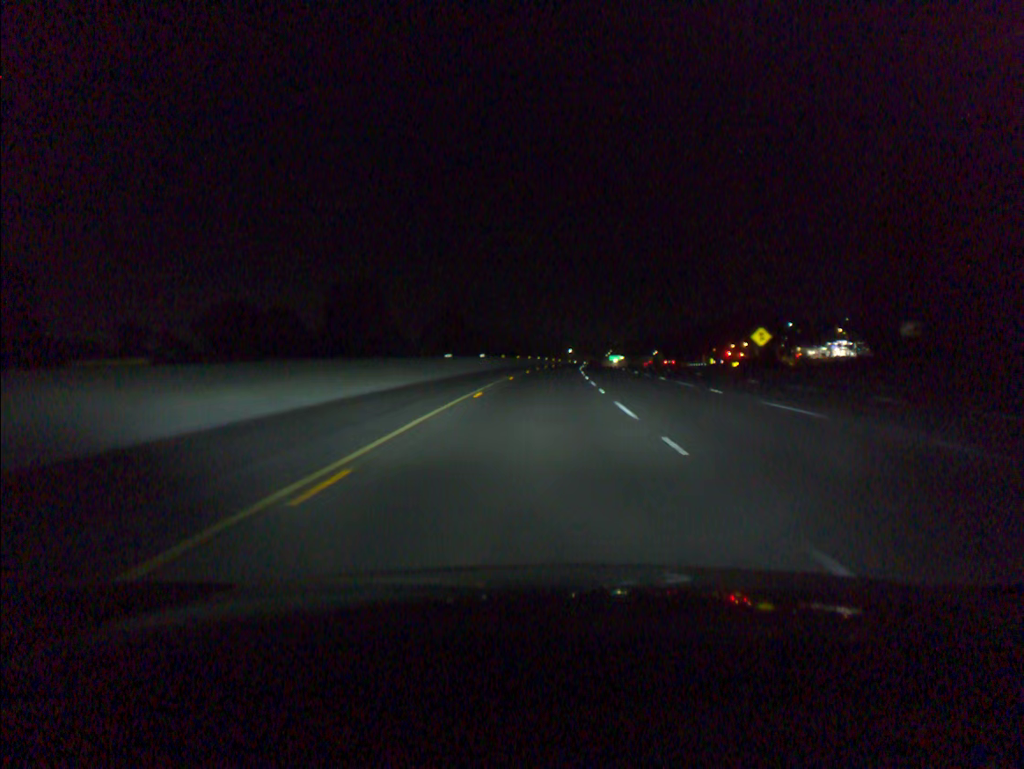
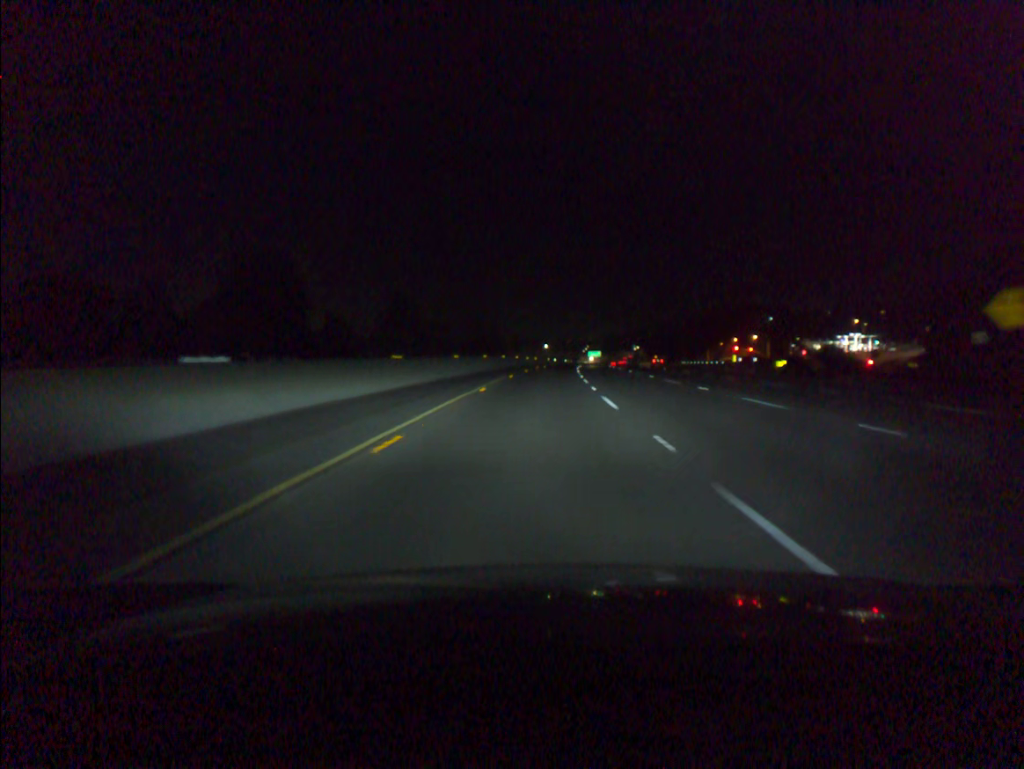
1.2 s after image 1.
(+0.7, +40.6) m; +2°
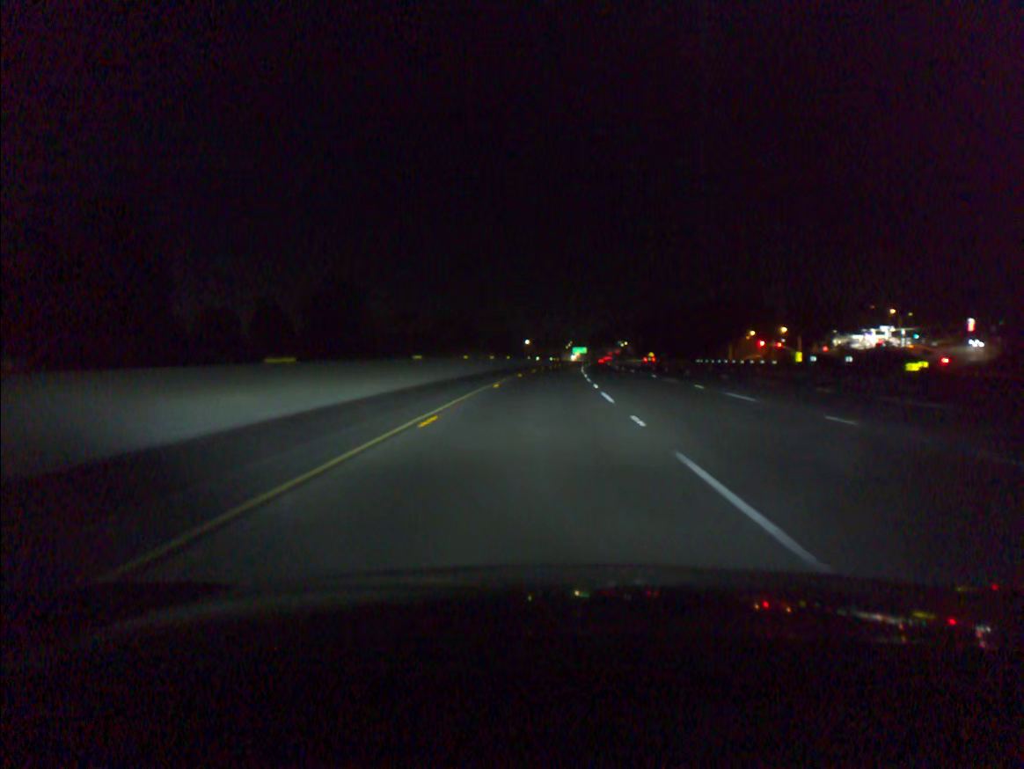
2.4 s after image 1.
(+0.5, +40.6) m; +1°
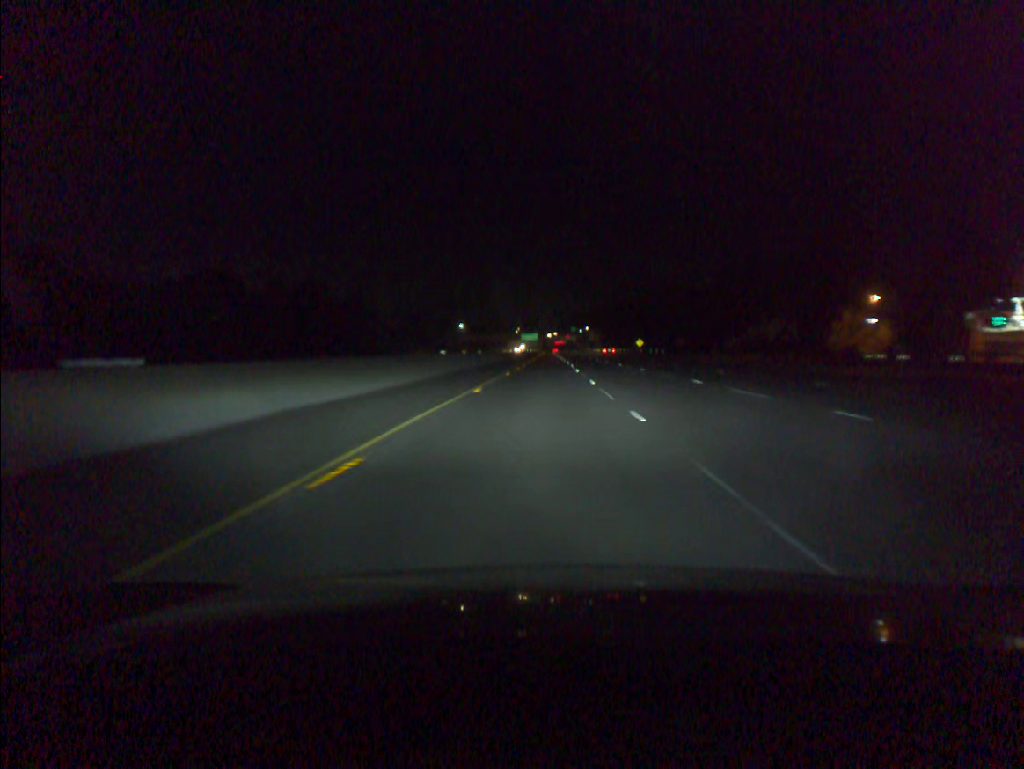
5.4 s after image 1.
(+3.9, +101.6) m; +4°
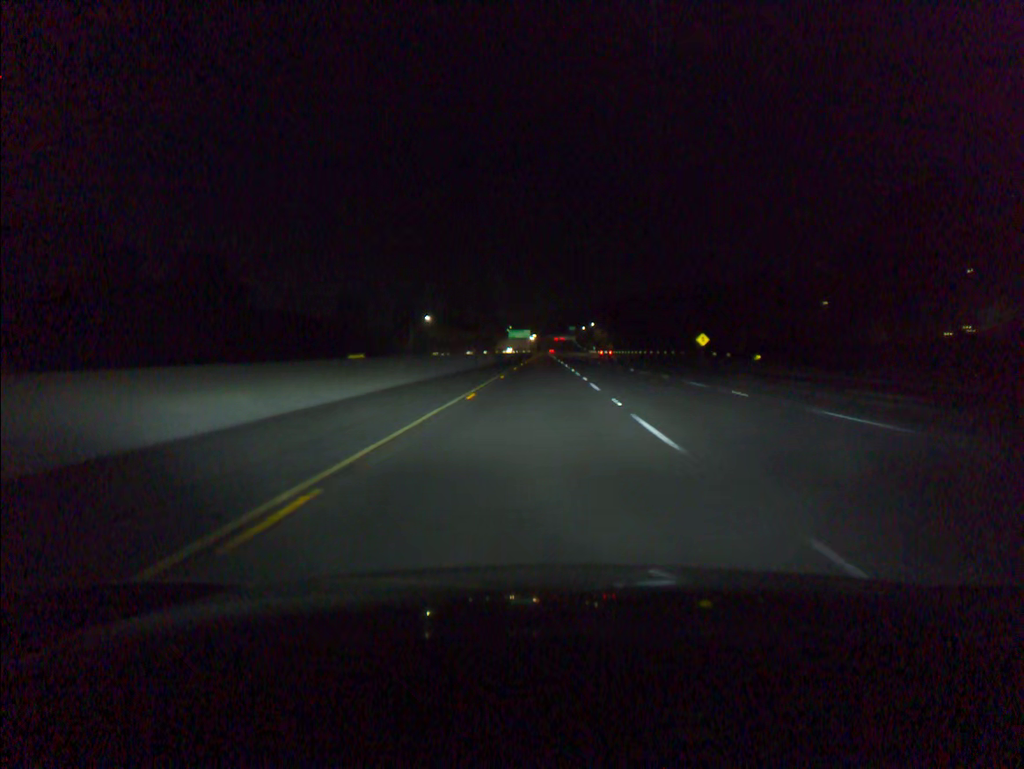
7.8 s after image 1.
(+0.7, +81.2) m; 0°
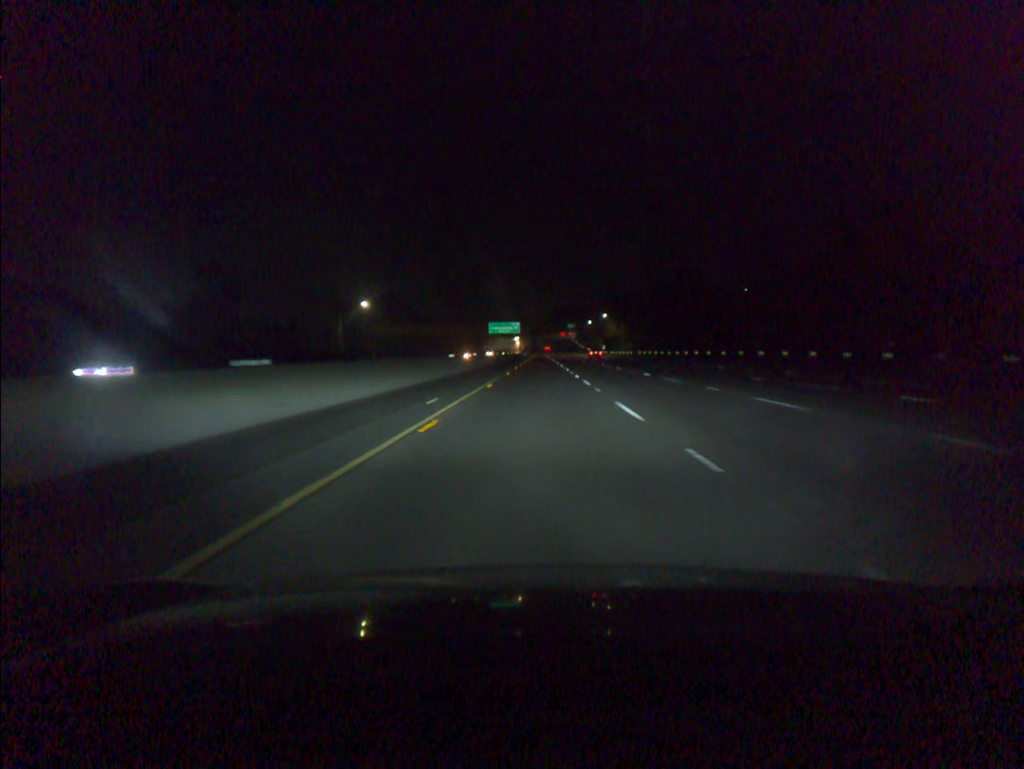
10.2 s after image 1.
(0.0, +80.8) m; 0°
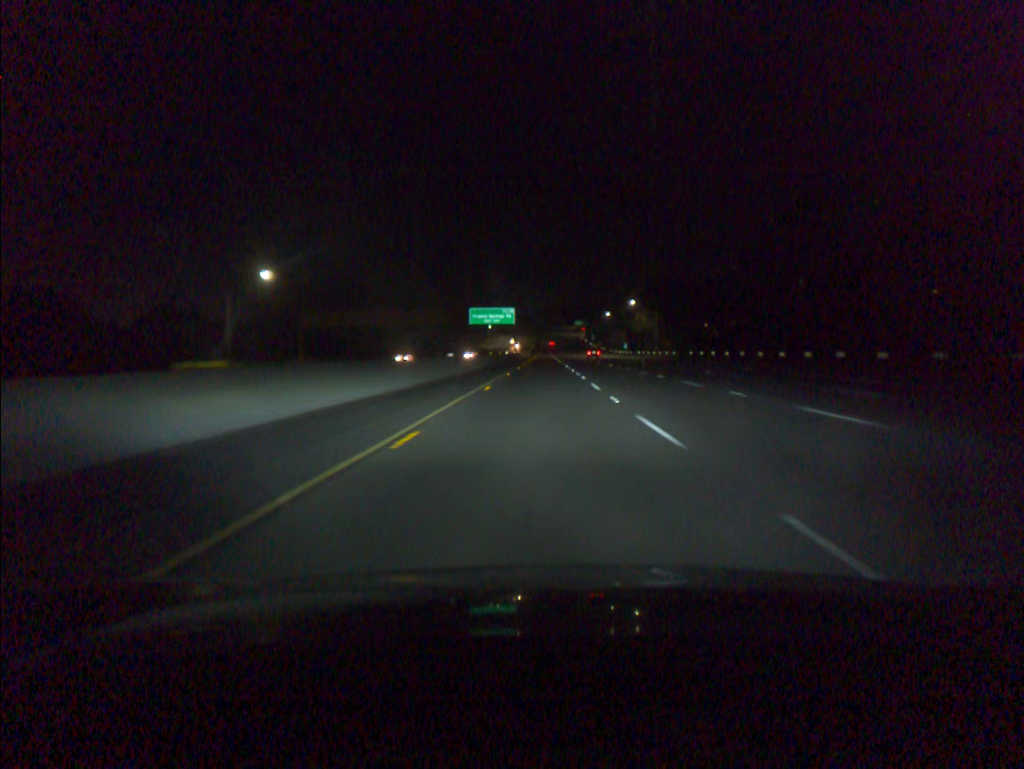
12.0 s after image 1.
(-0.1, +60.5) m; 0°
